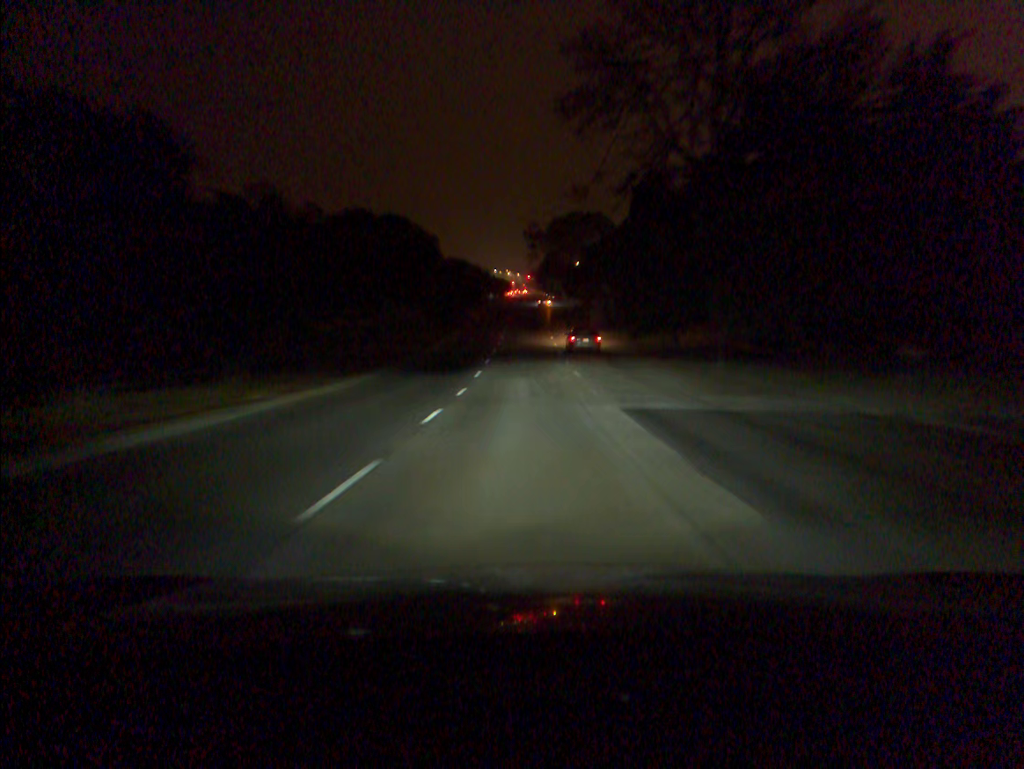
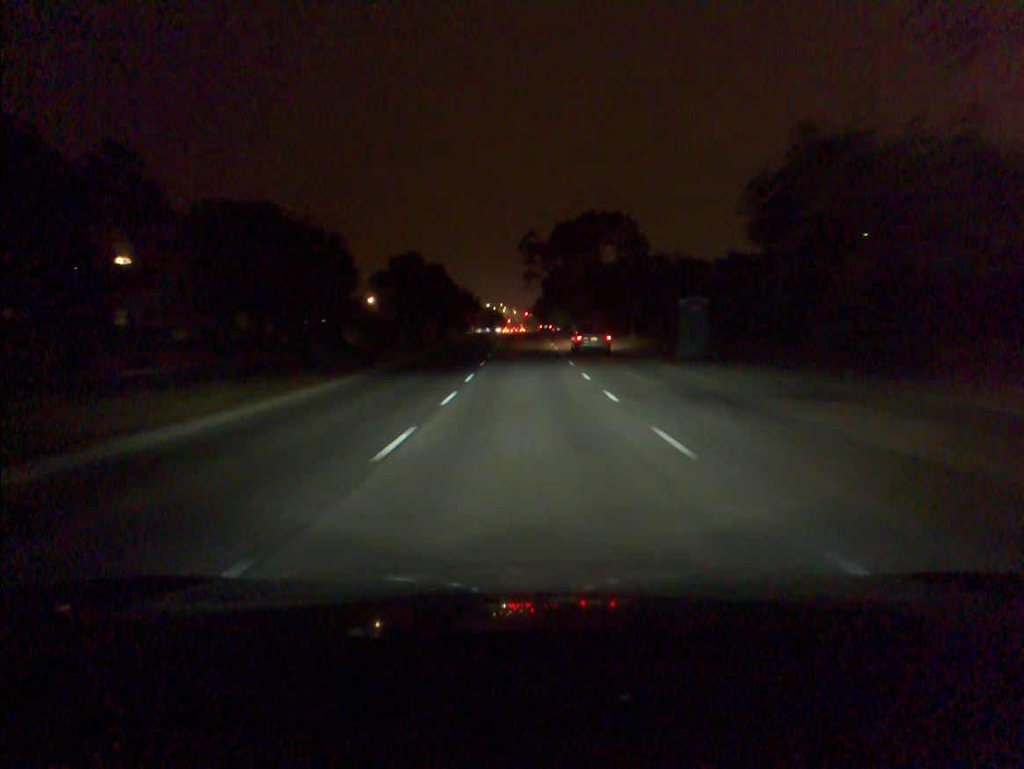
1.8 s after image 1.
(+0.2, +40.5) m; 0°
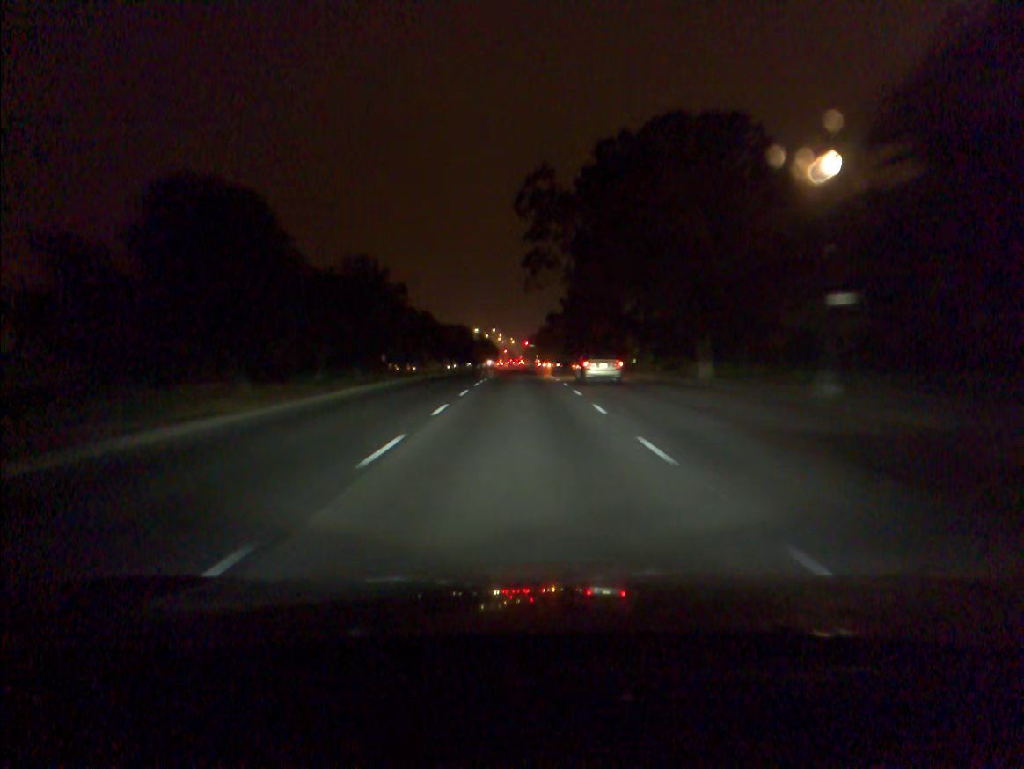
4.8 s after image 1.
(+0.1, +64.2) m; 0°
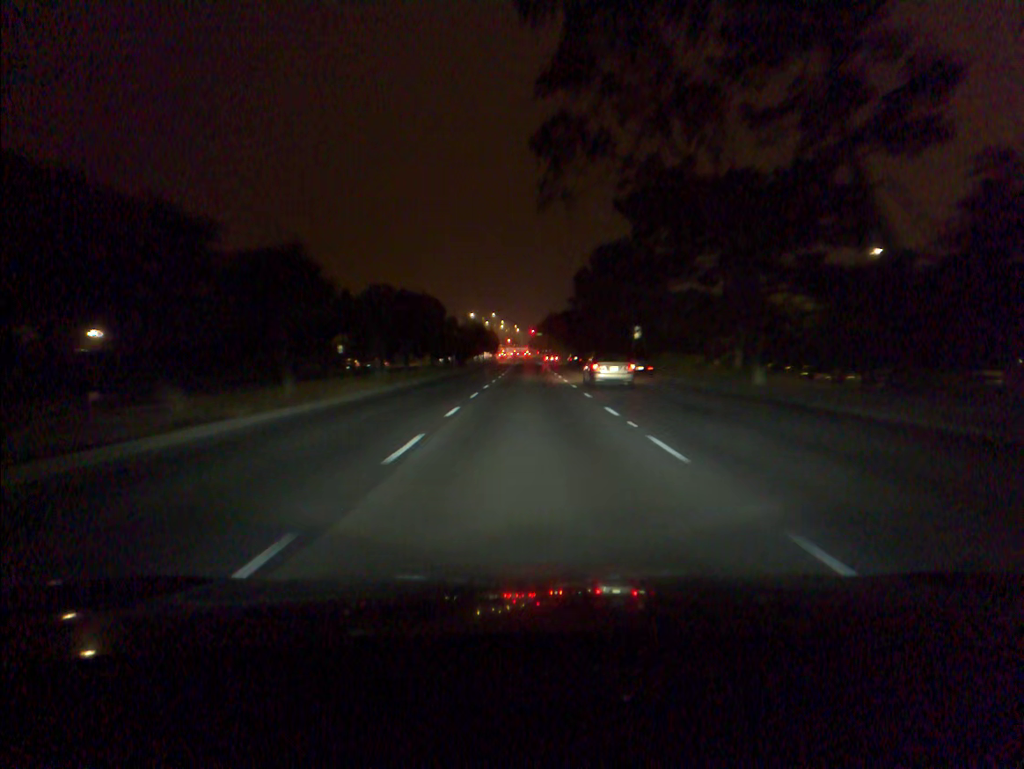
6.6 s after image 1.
(-0.2, +35.6) m; 0°
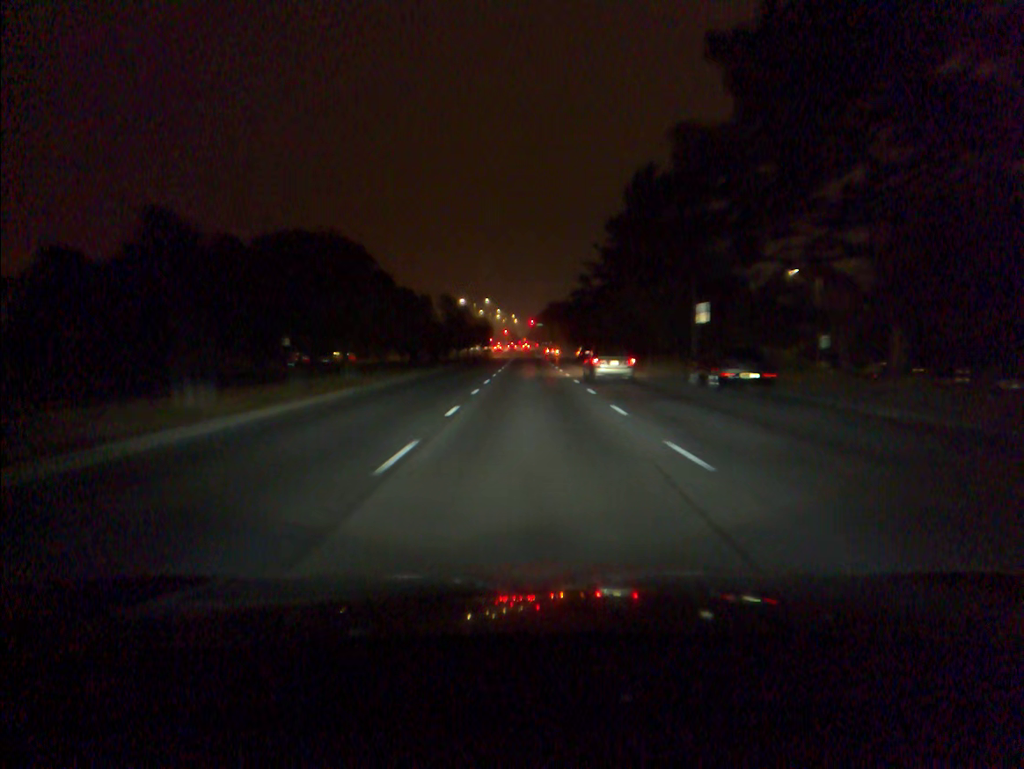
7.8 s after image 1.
(0.0, +22.7) m; 0°
